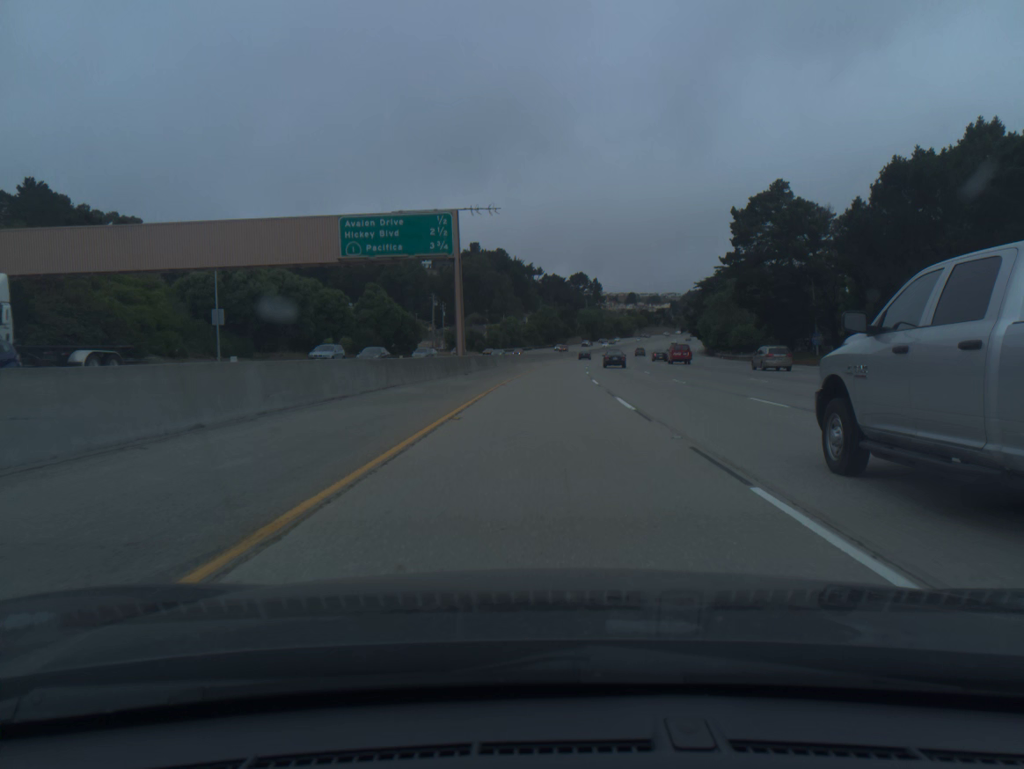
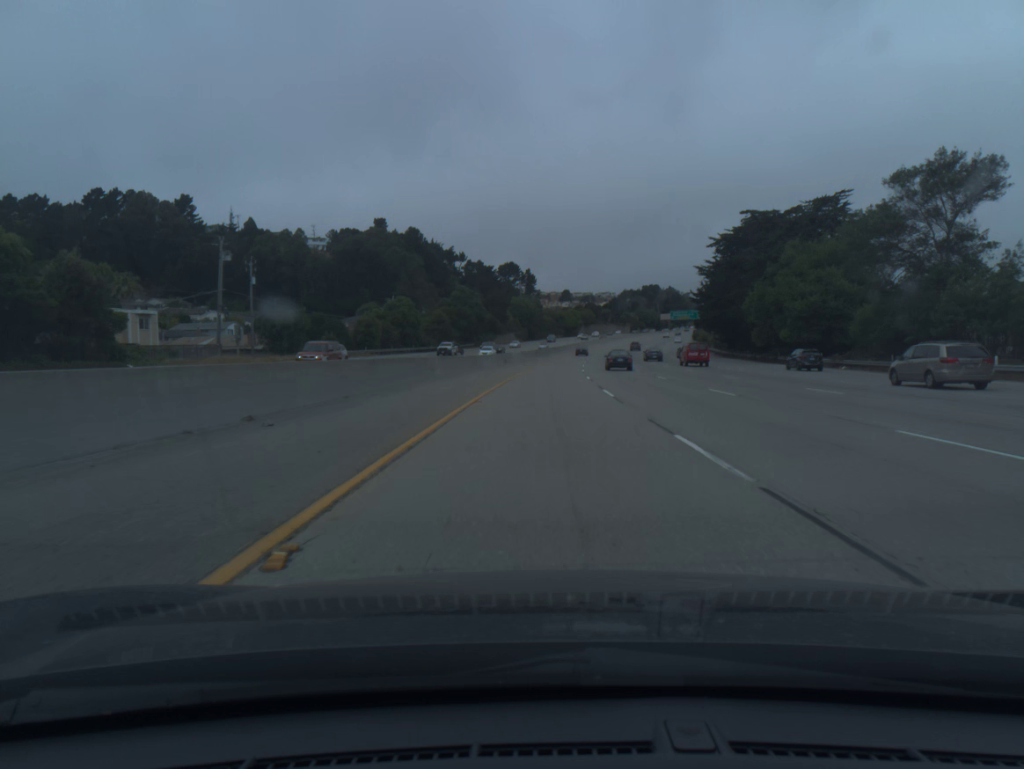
(+3.3, +82.5) m; +5°
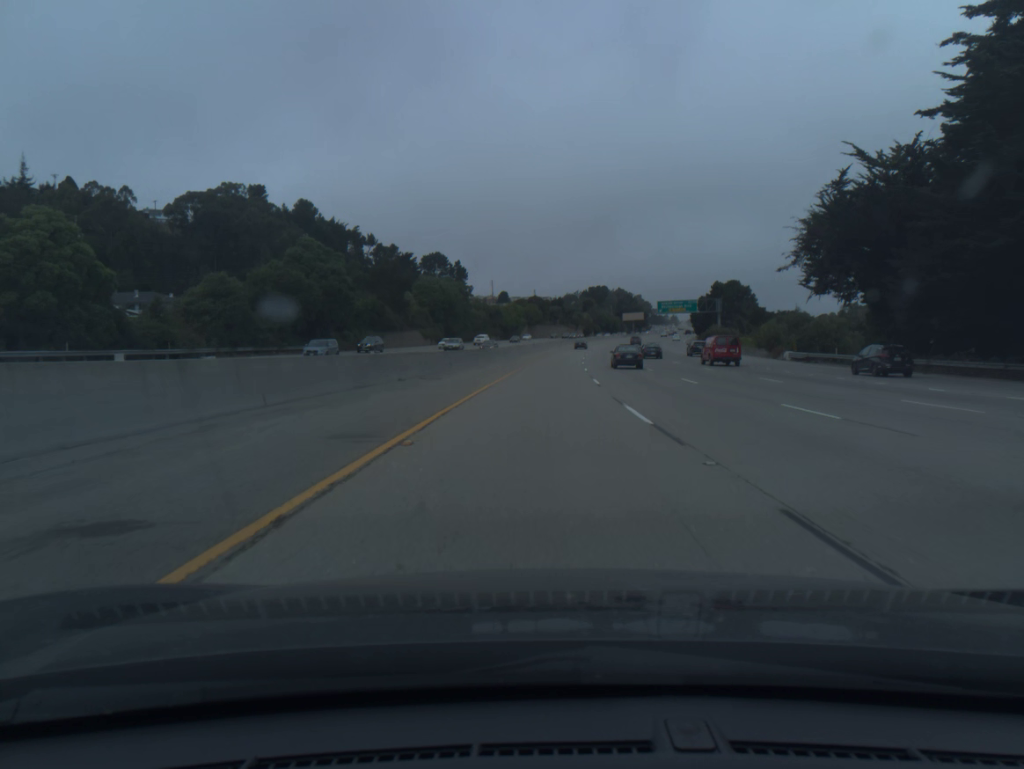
(+3.2, +82.0) m; +5°
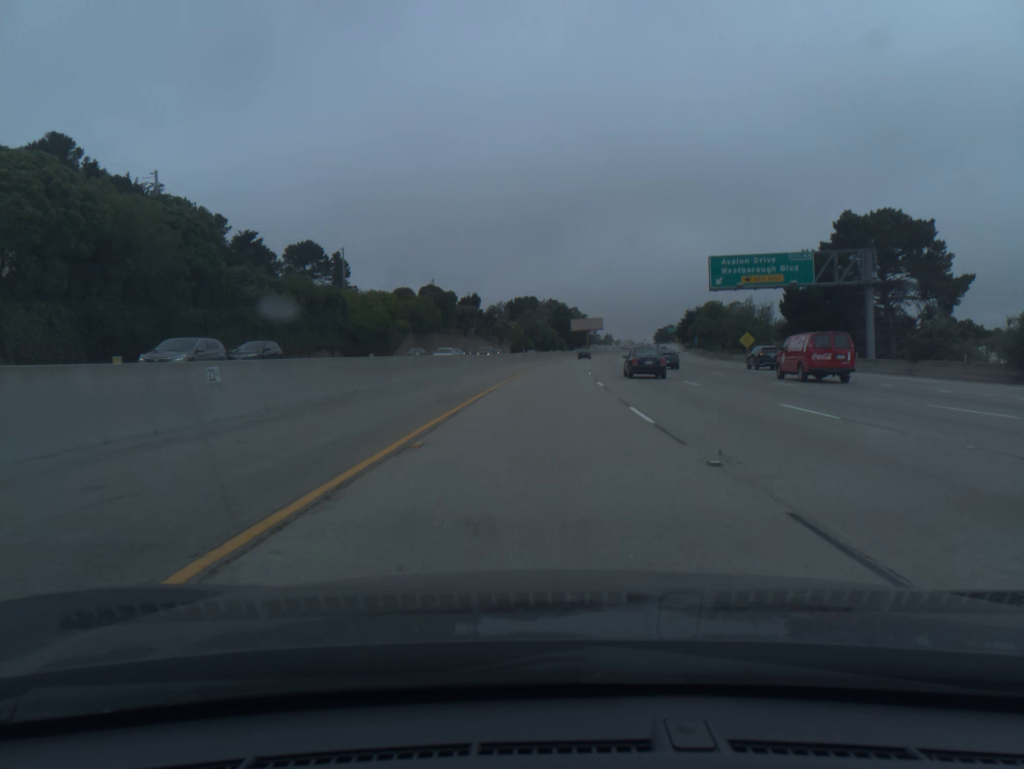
(+5.0, +101.8) m; +6°
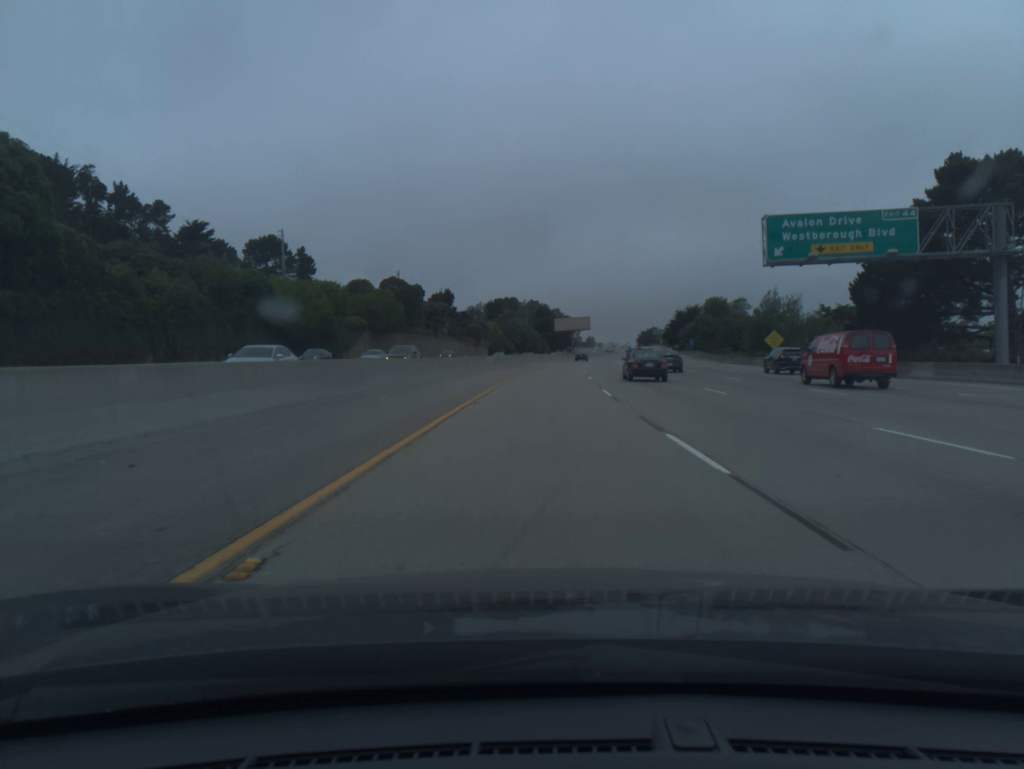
(+0.2, +20.3) m; +1°
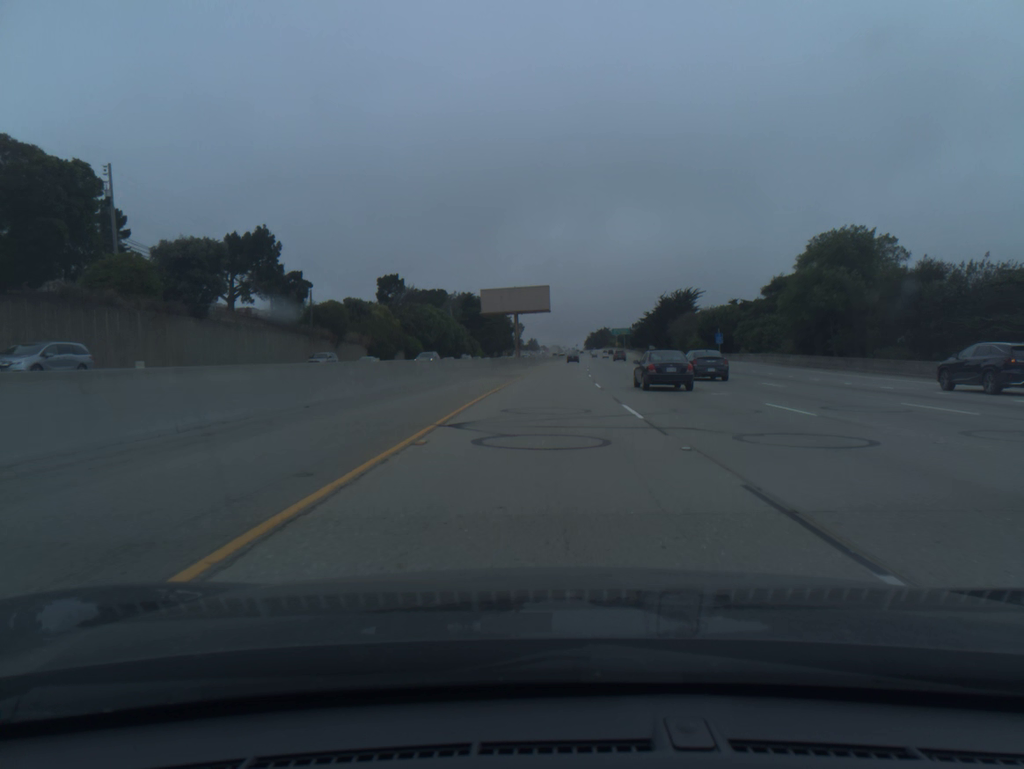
(+3.4, +81.1) m; +5°
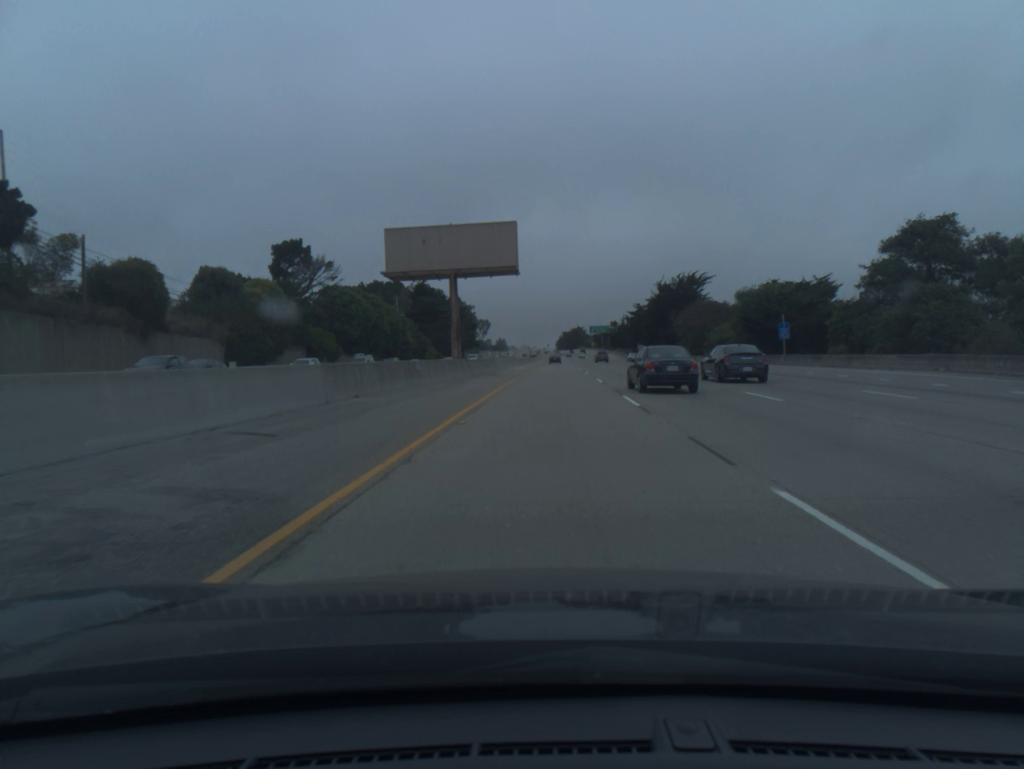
(+0.8, +40.8) m; +2°
